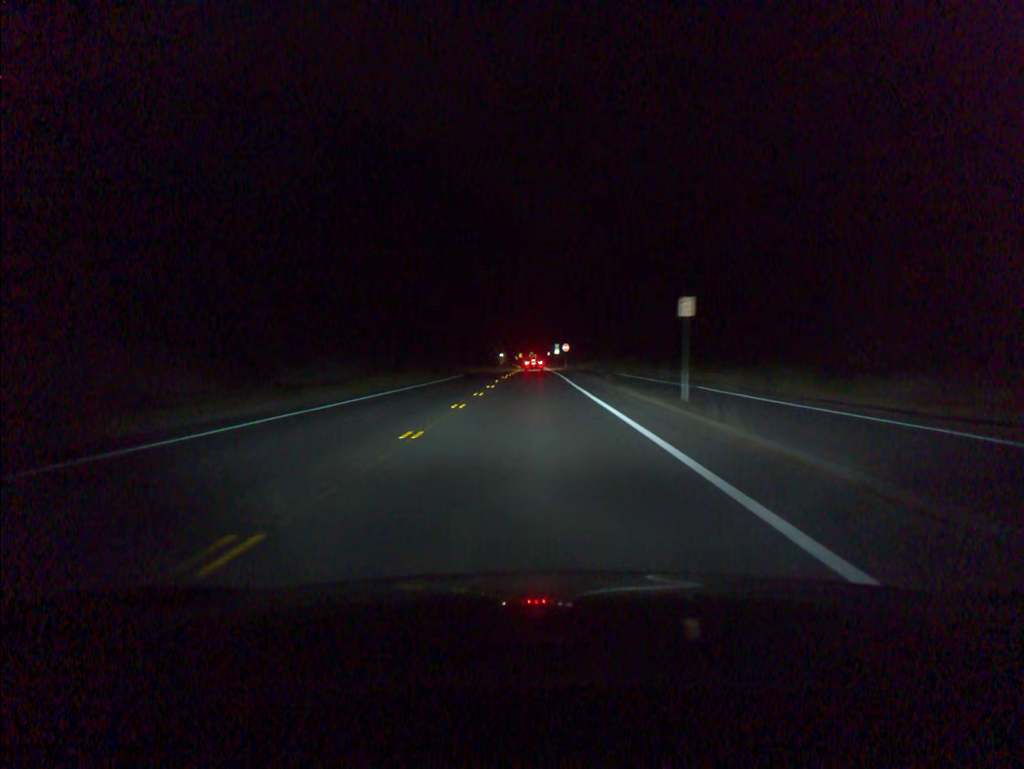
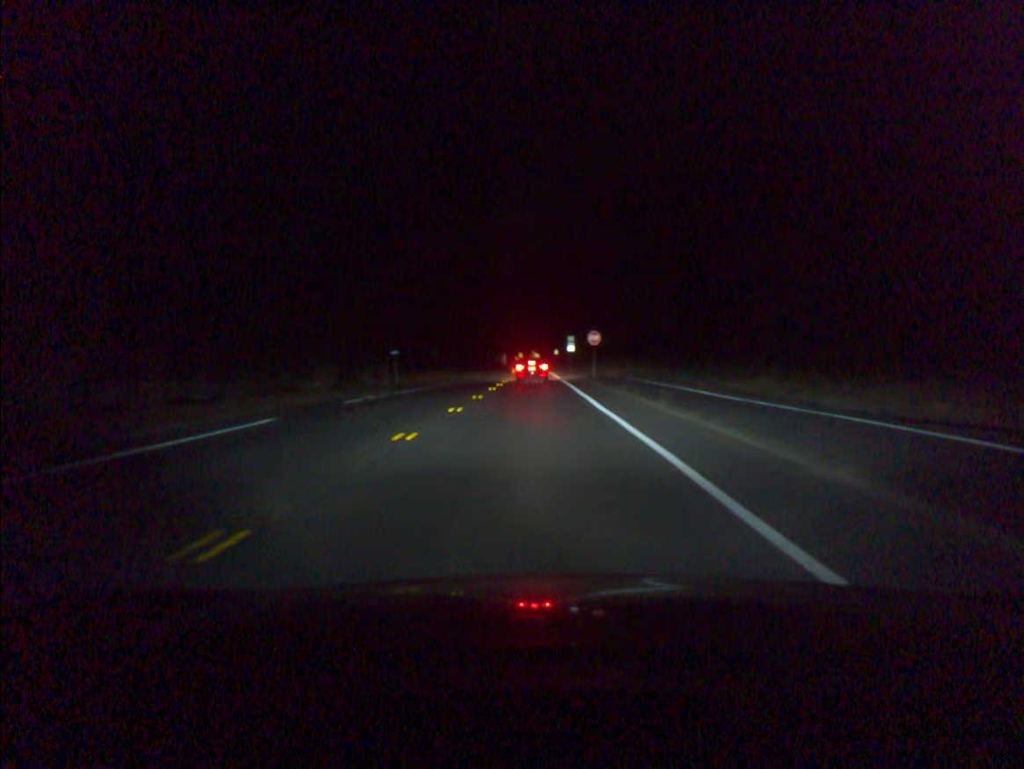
(+0.1, +43.3) m; 0°
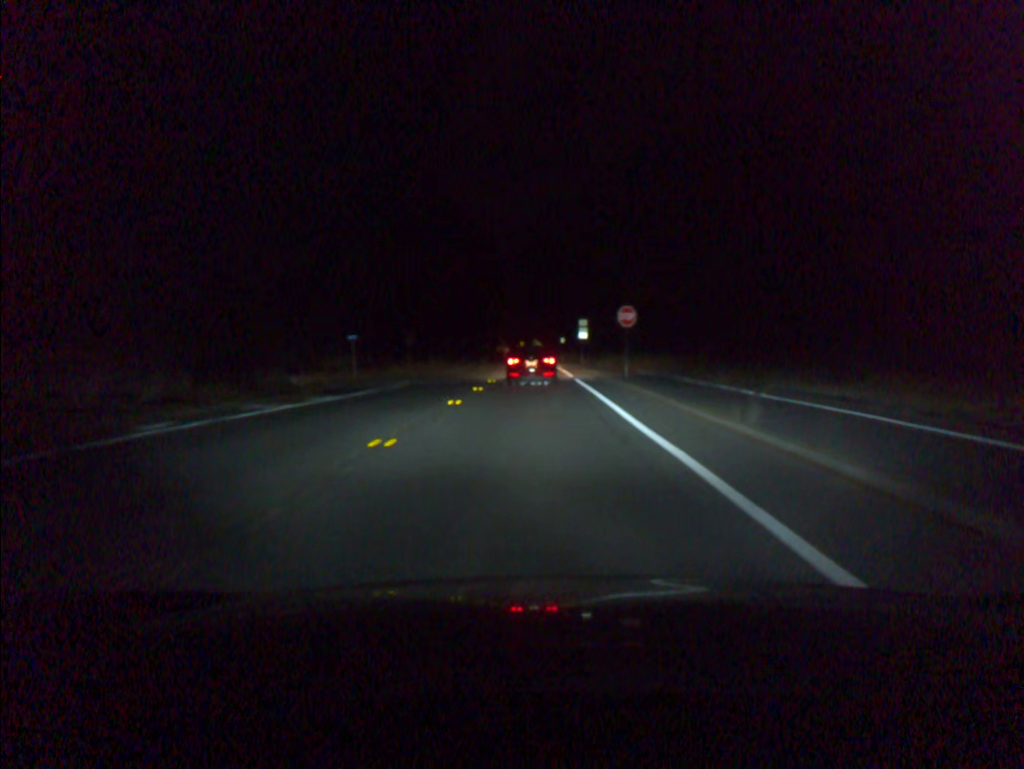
(0.0, +16.7) m; 0°
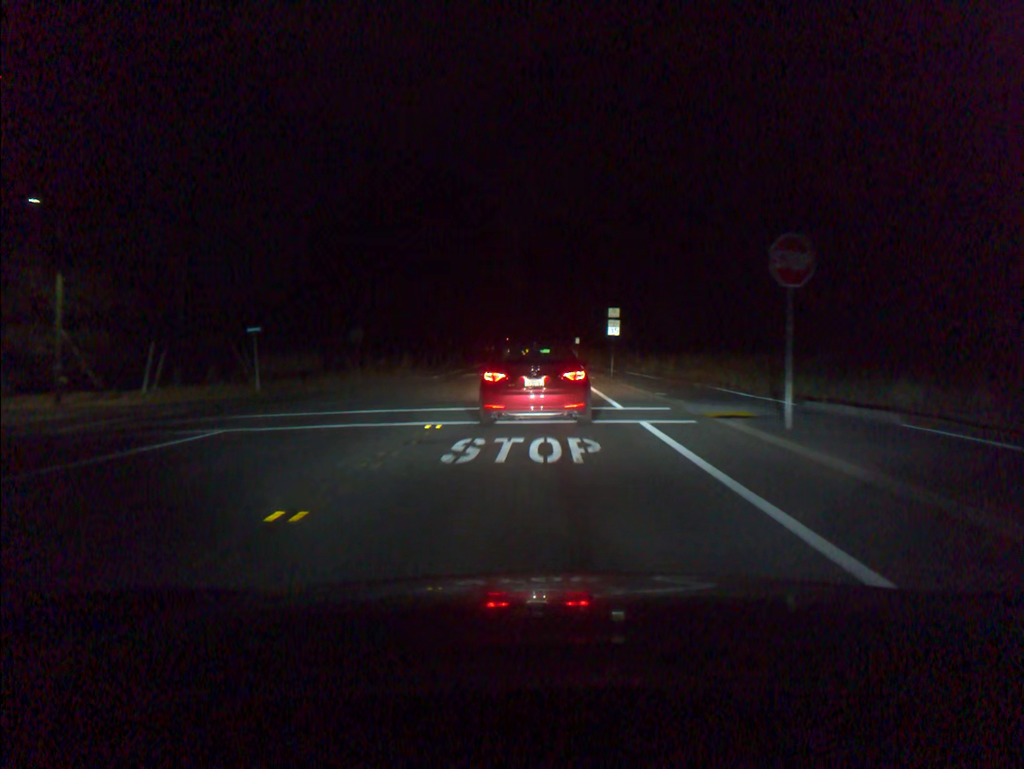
(-0.1, +20.5) m; -1°
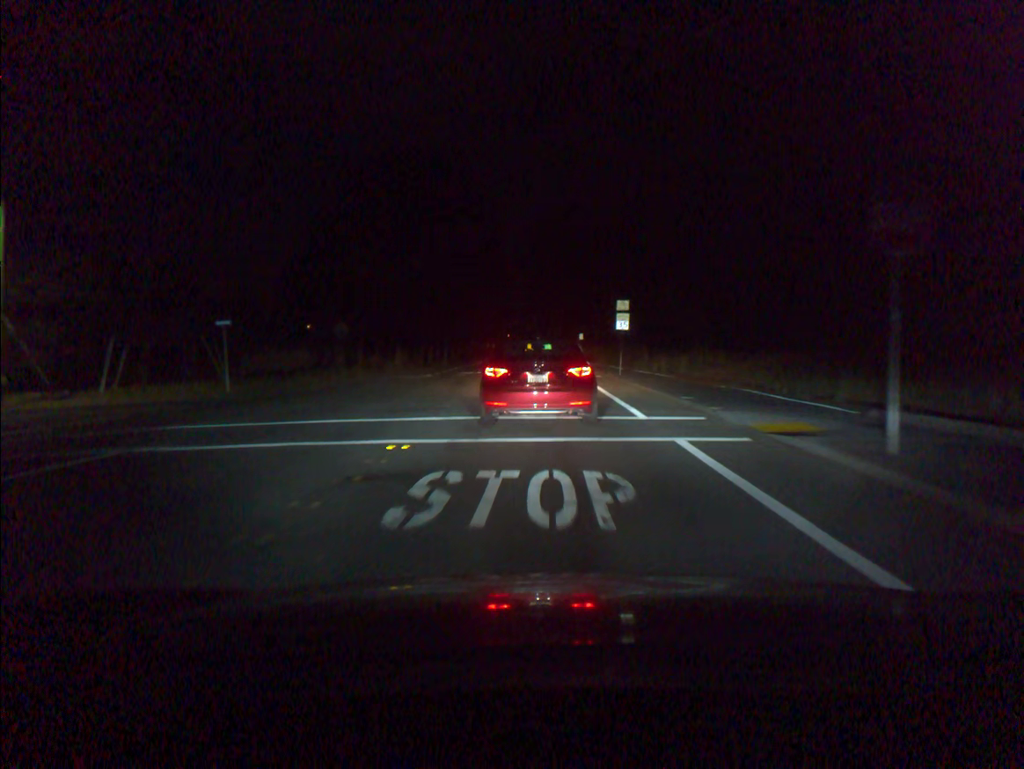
(0.0, +3.5) m; 0°
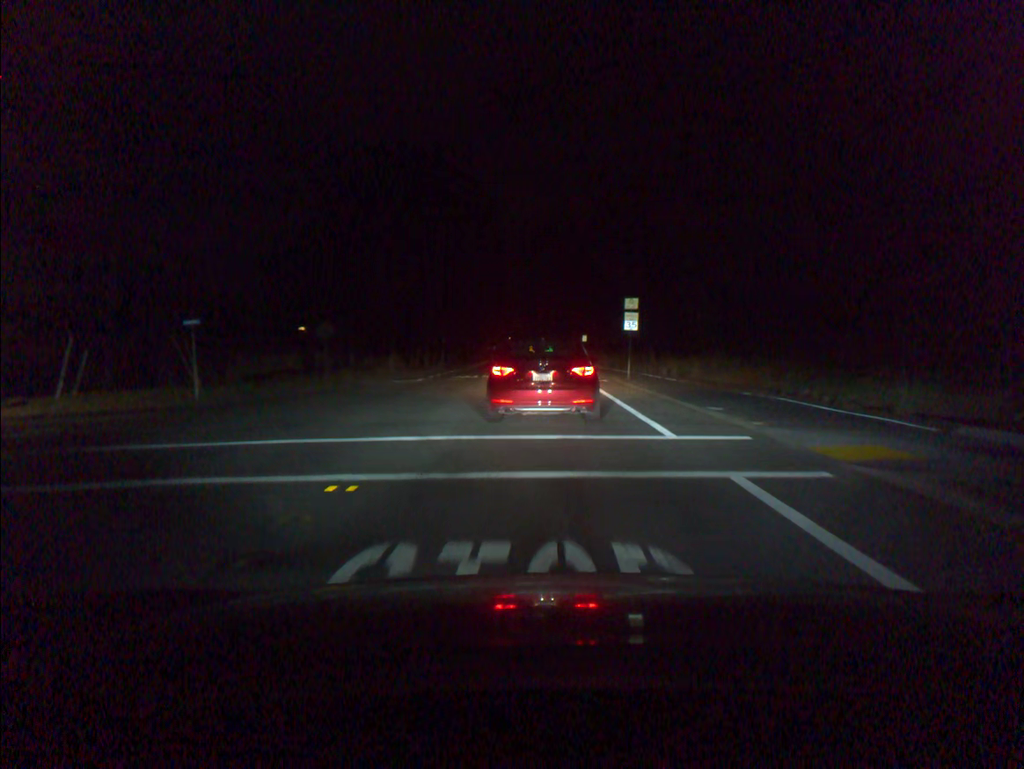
(0.0, +2.9) m; 0°
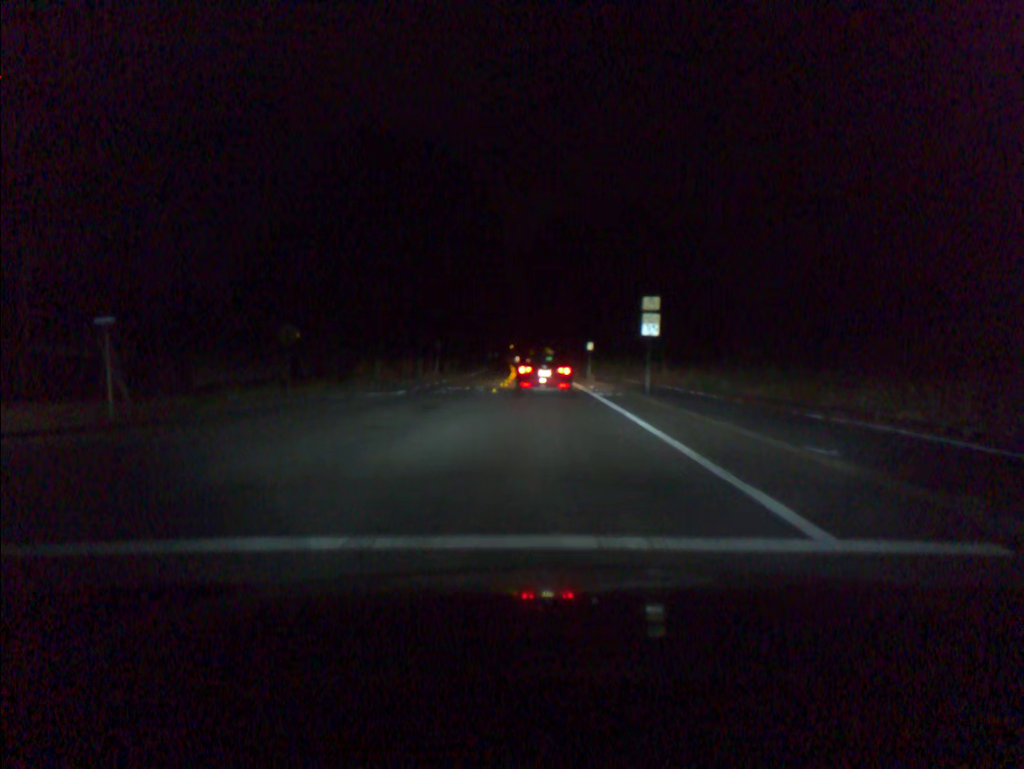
(0.0, +6.1) m; +1°
